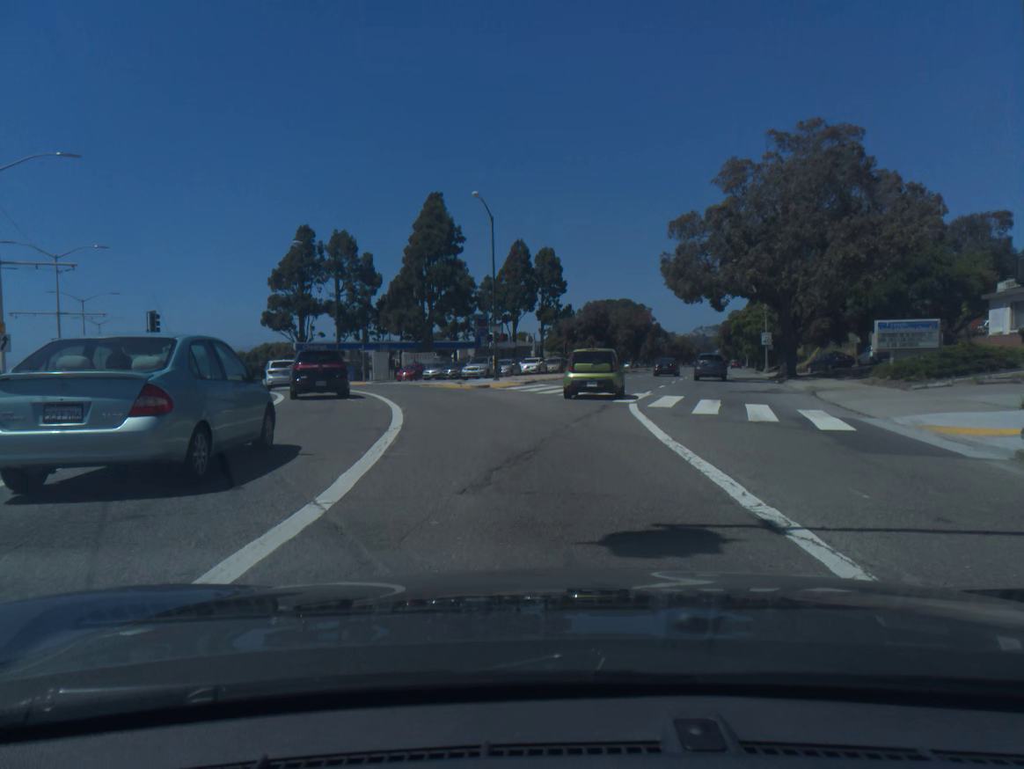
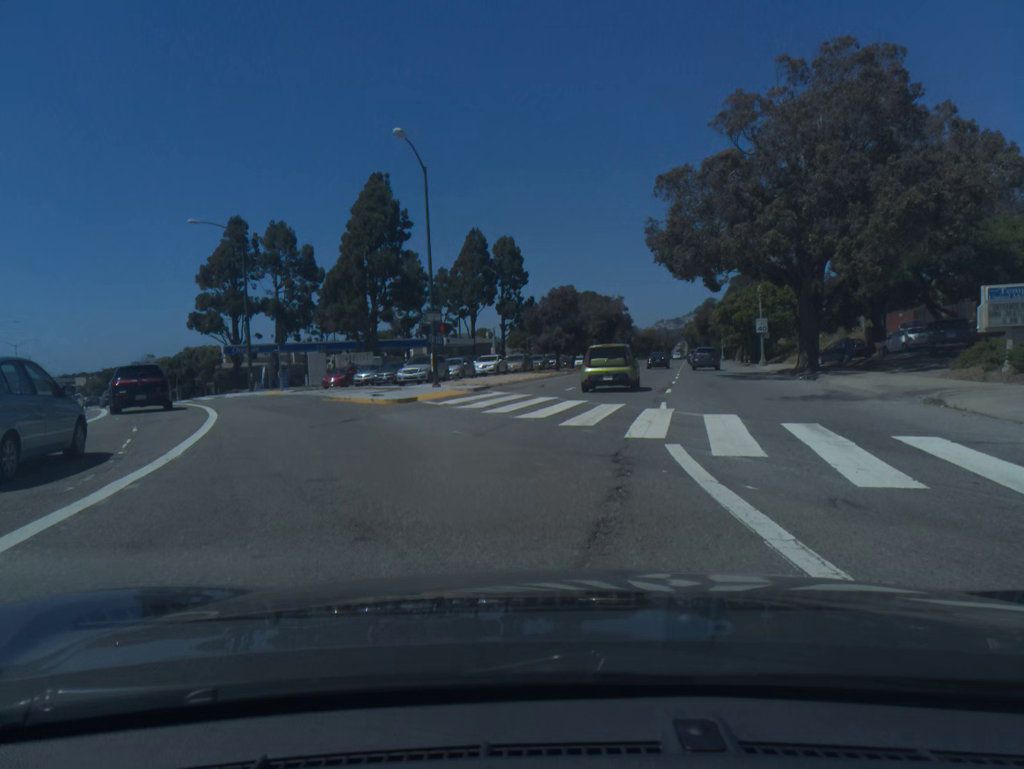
(+0.2, +11.5) m; +3°
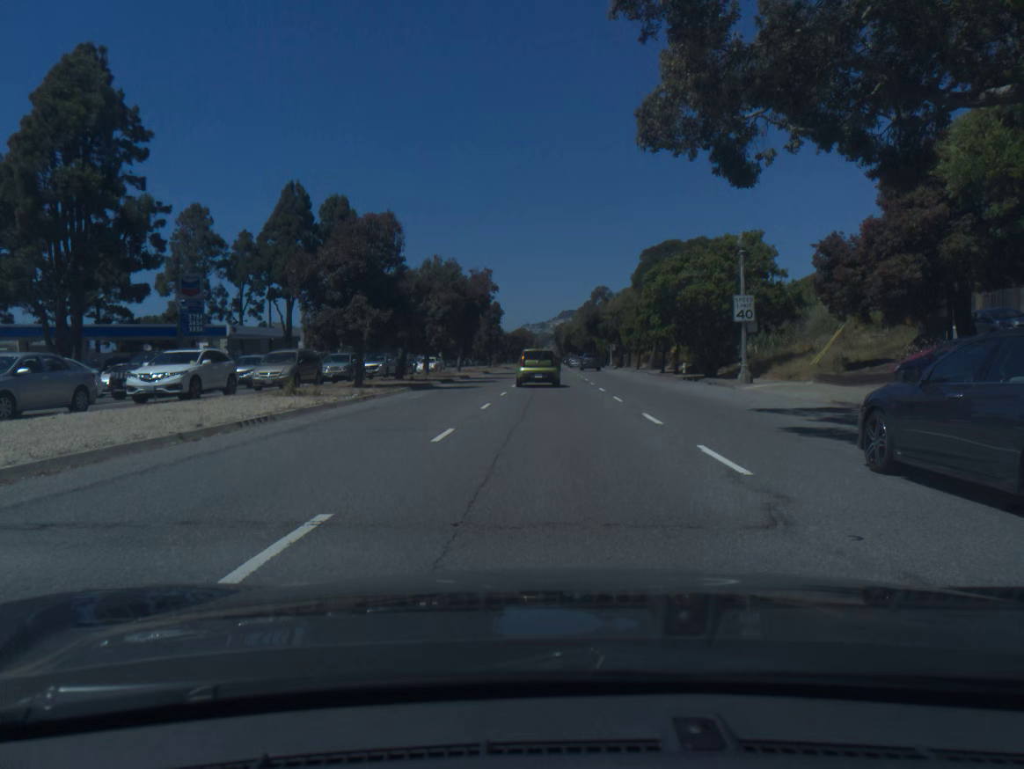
(+2.7, +31.5) m; +9°
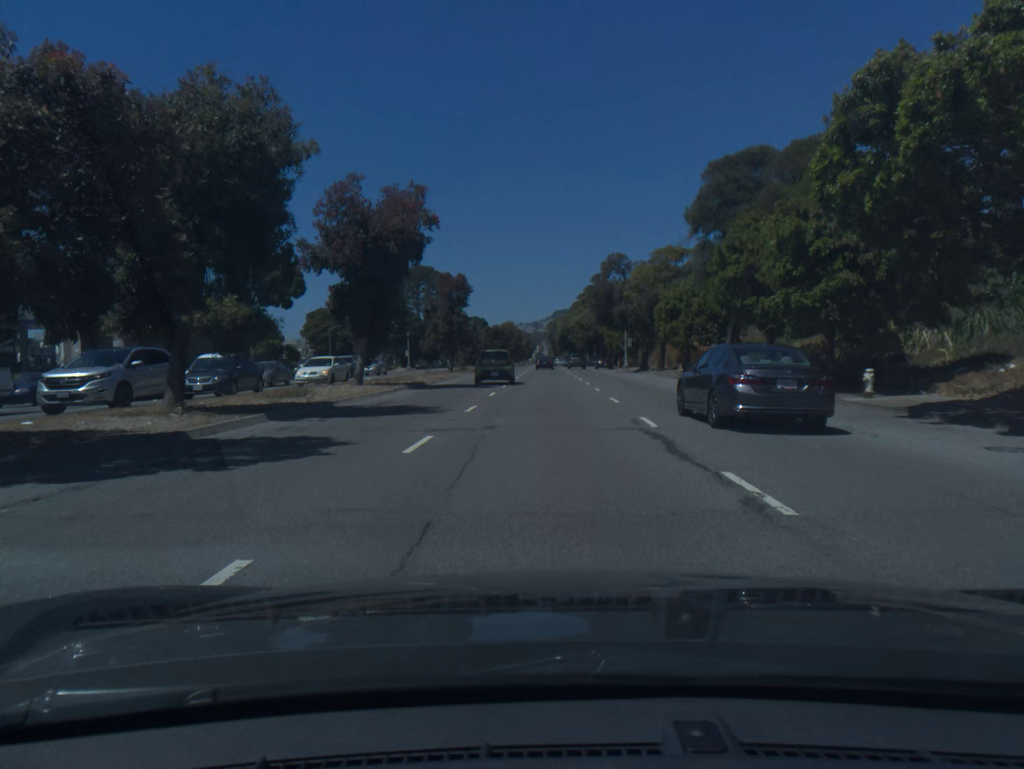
(+0.3, +30.5) m; +1°
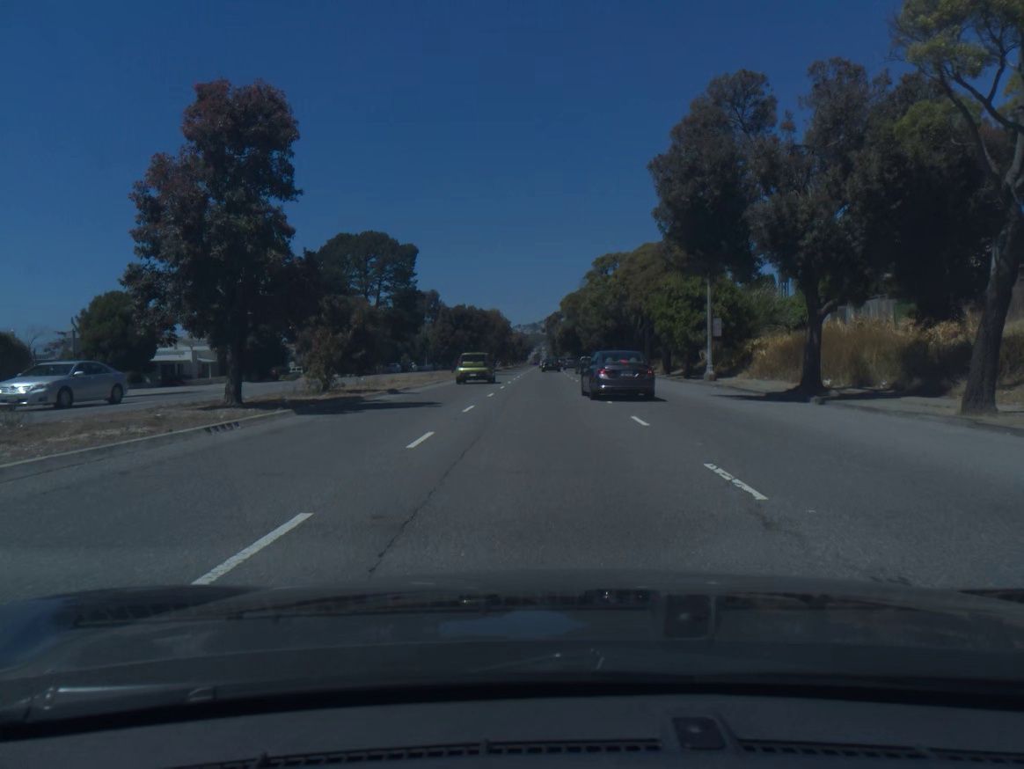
(+0.2, +42.9) m; 0°
